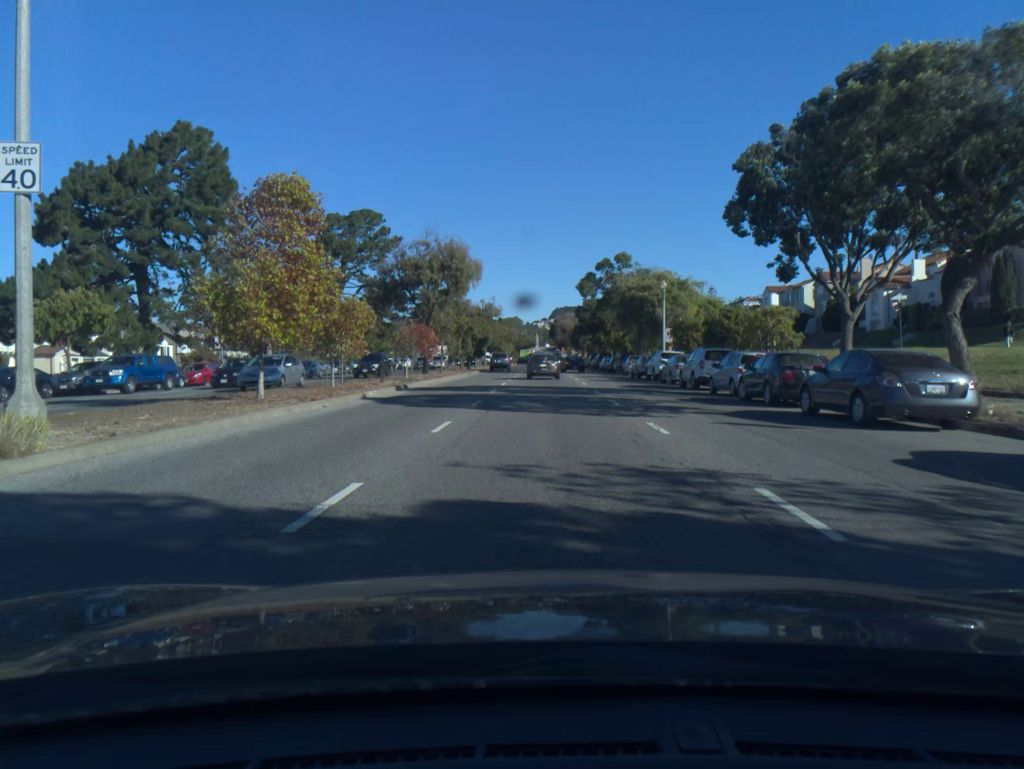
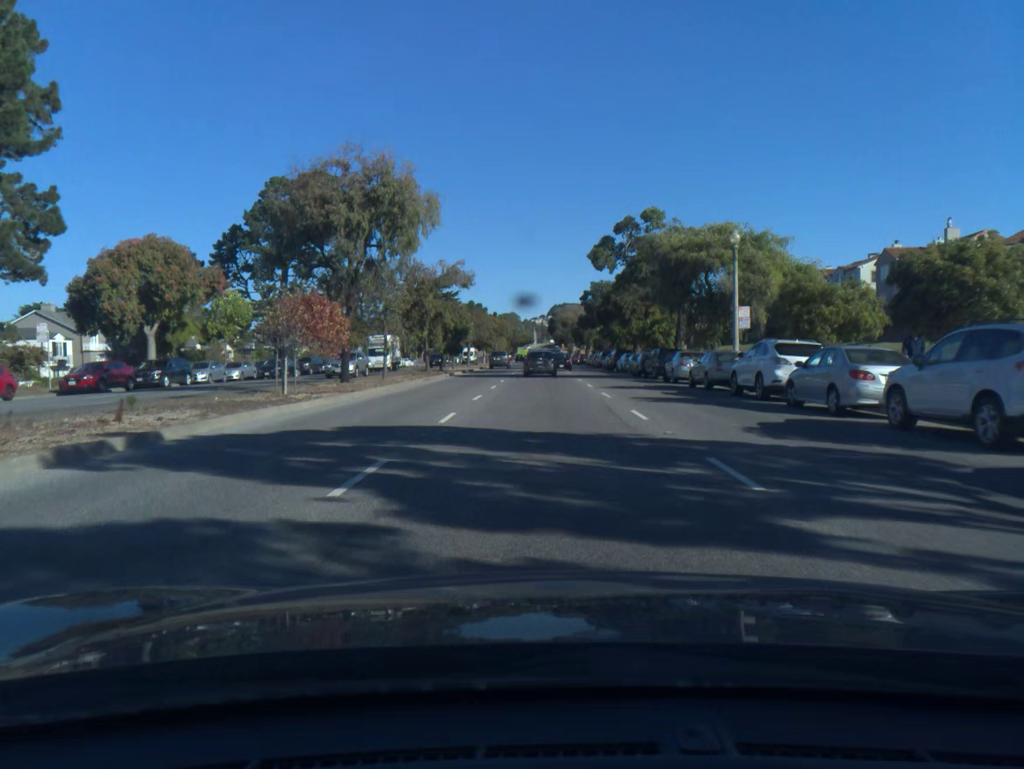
(0.0, +20.4) m; 0°
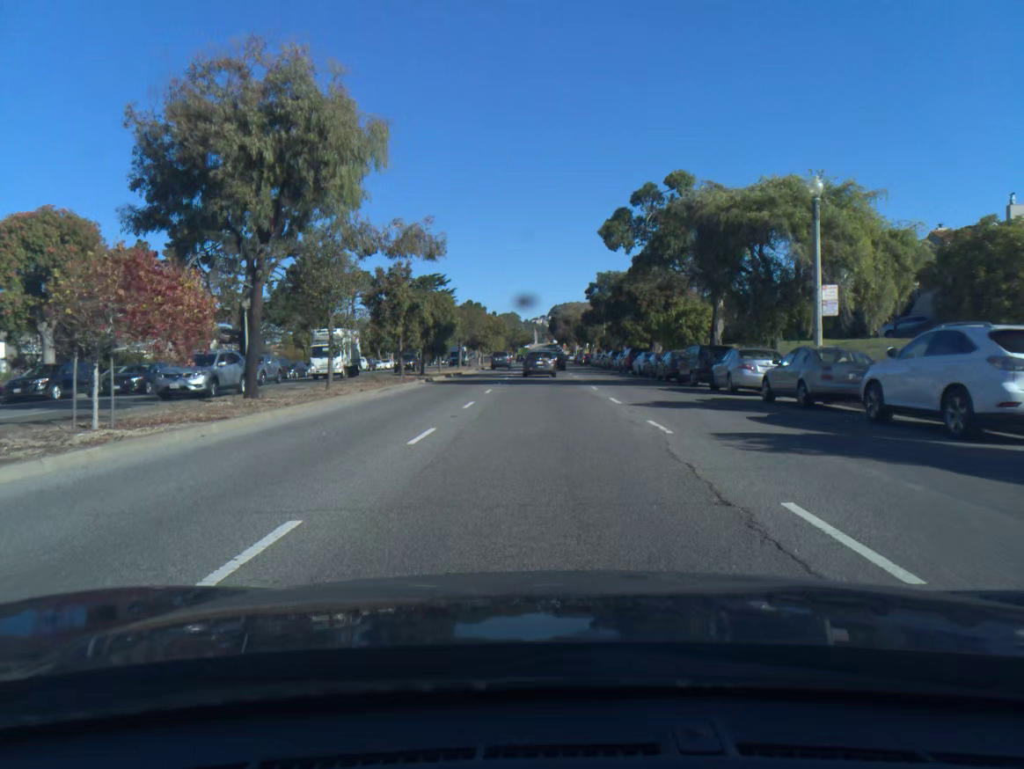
(0.0, +10.2) m; 0°
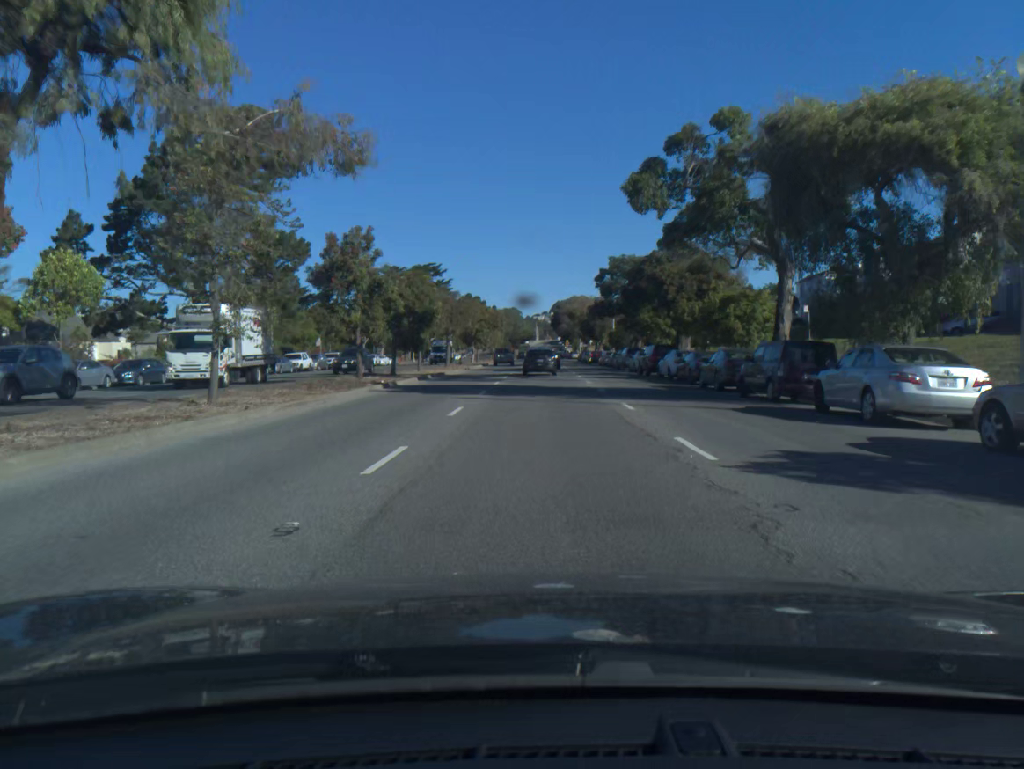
(0.0, +10.1) m; 0°
